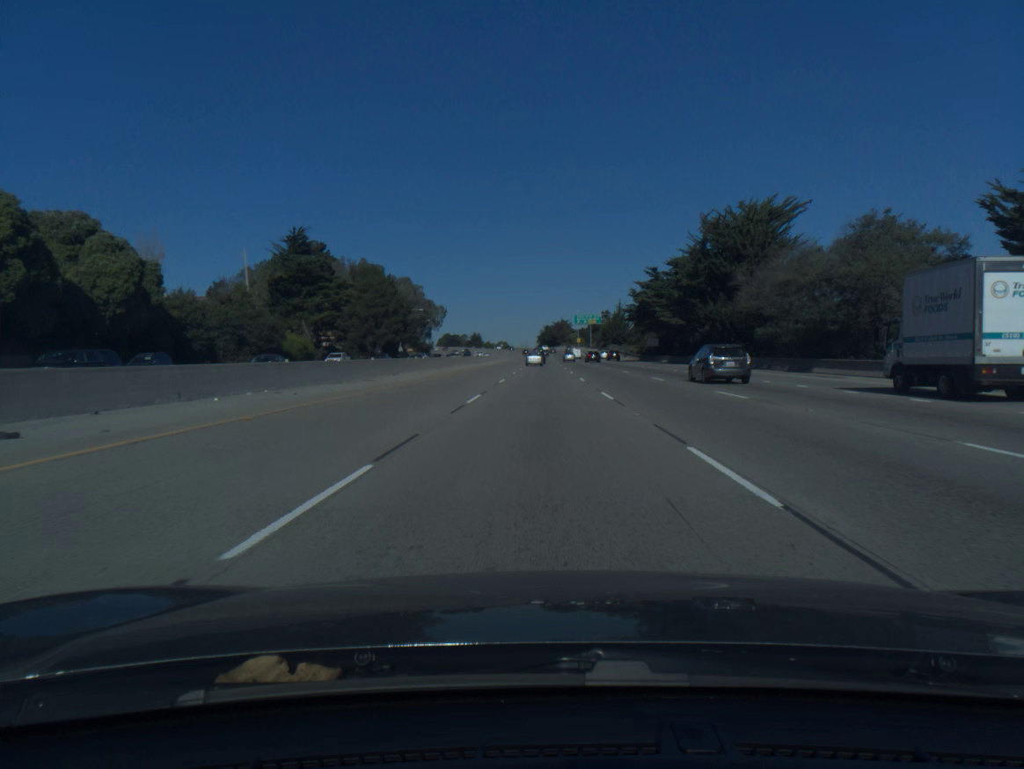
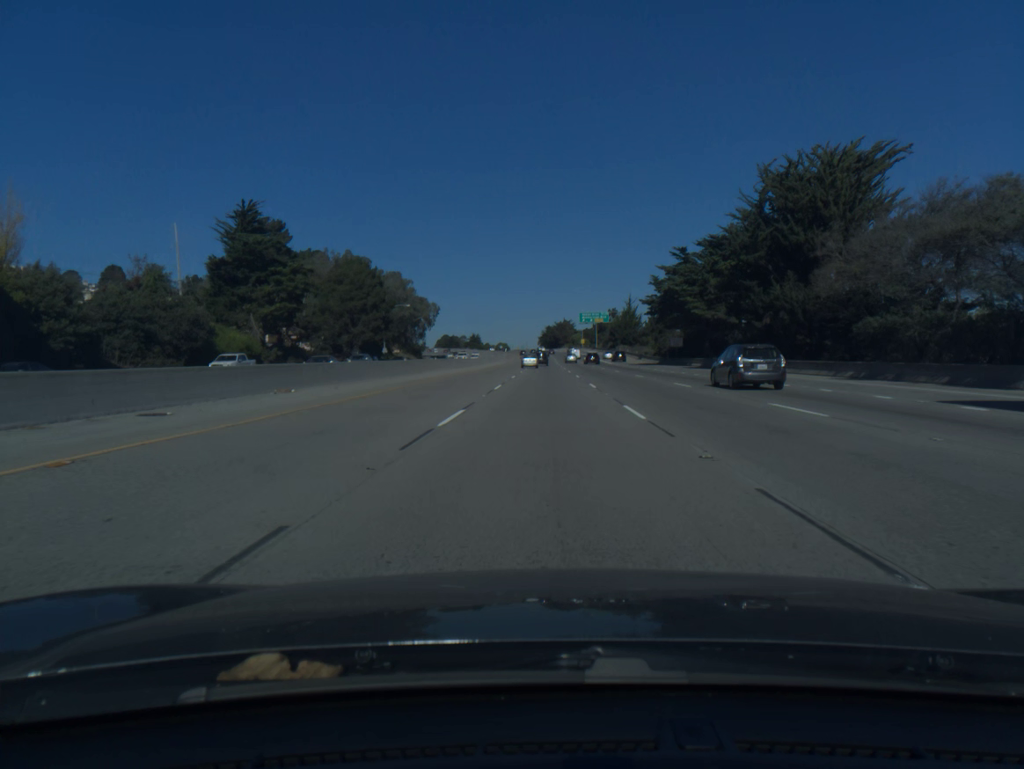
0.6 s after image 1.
(0.0, +20.3) m; 0°
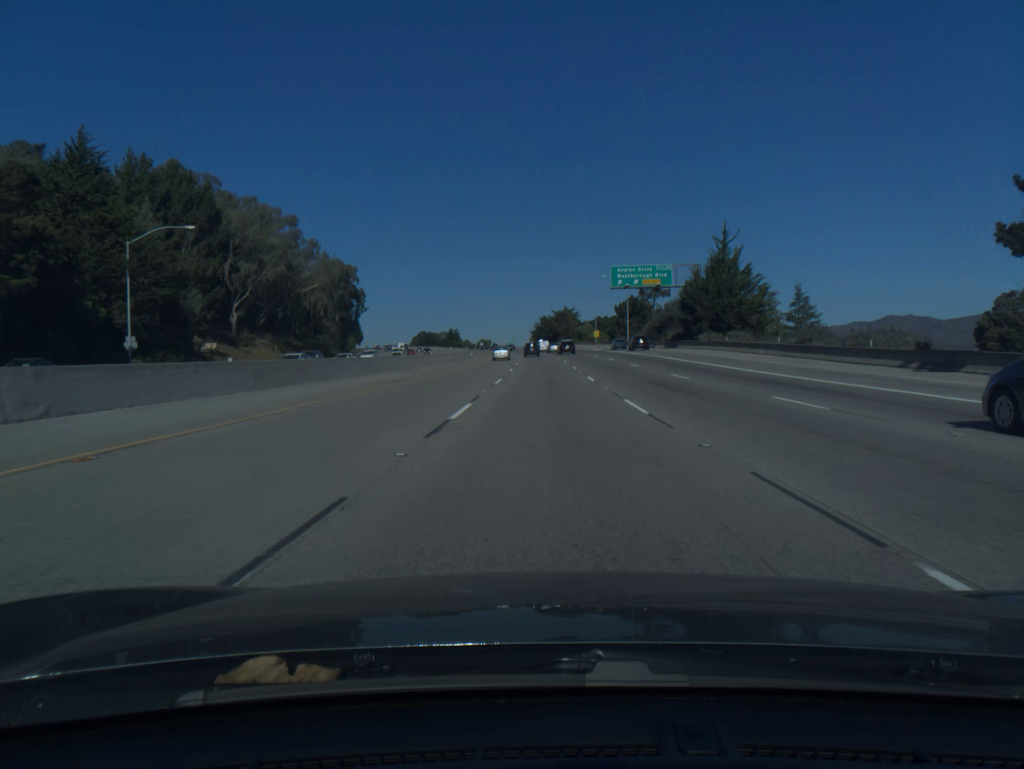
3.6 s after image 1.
(+0.2, +101.7) m; 0°
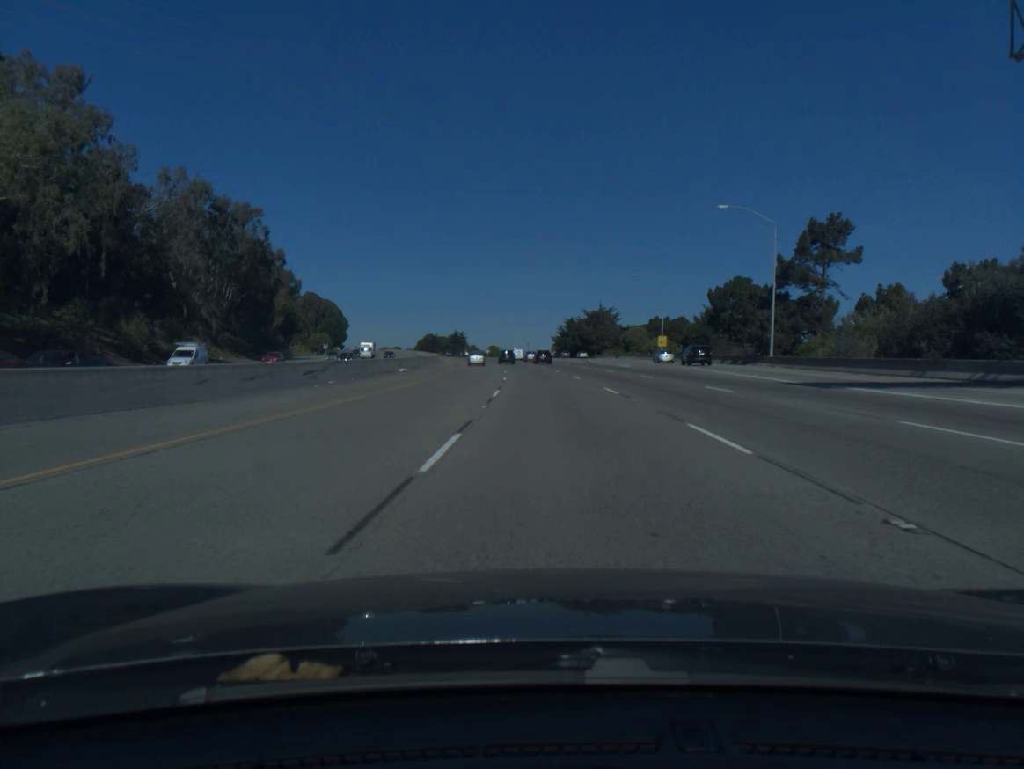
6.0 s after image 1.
(-0.9, +79.0) m; -2°
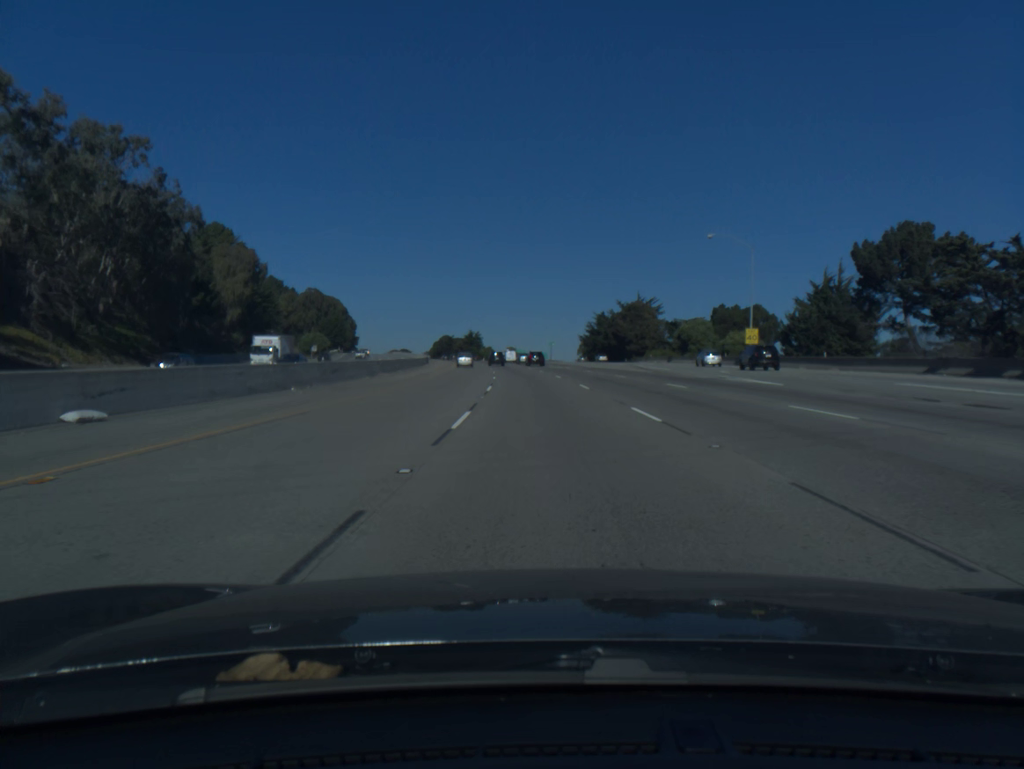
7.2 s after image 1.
(-0.4, +38.8) m; -2°
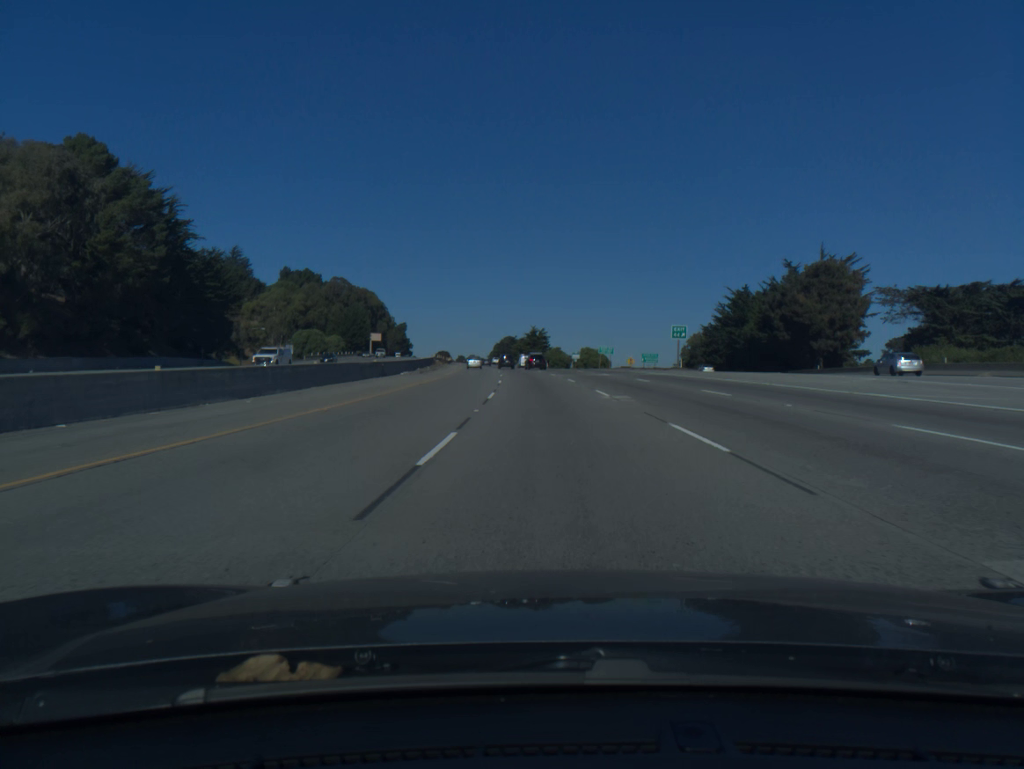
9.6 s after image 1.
(-3.6, +77.3) m; -5°
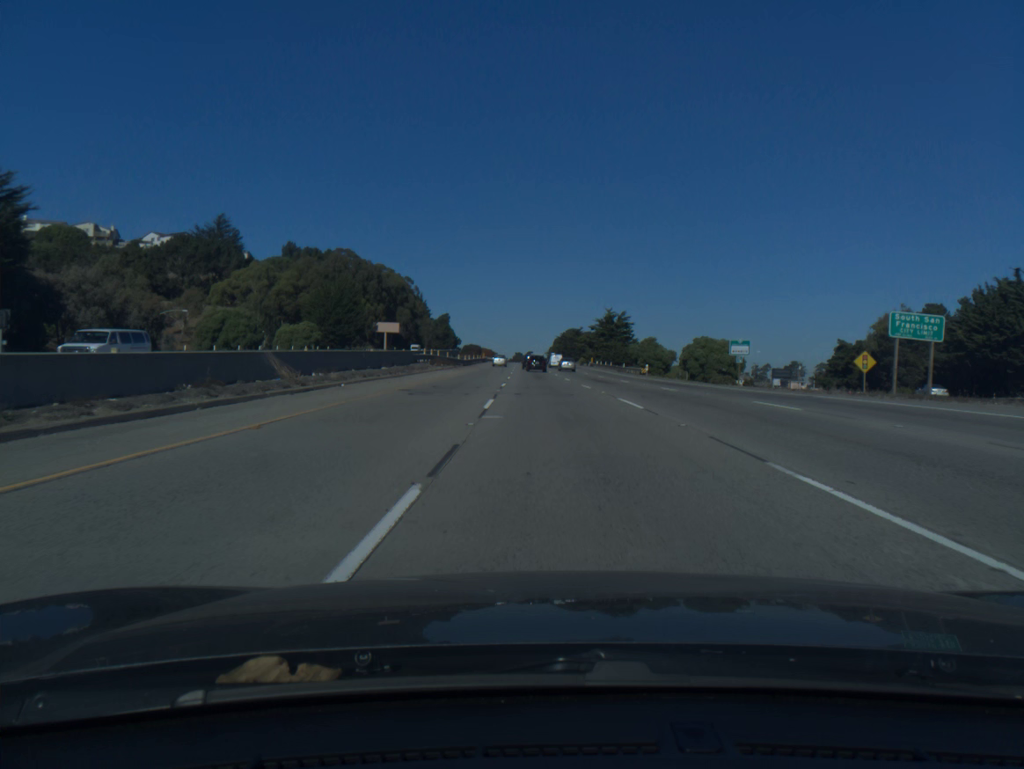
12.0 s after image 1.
(-3.5, +78.0) m; -5°
